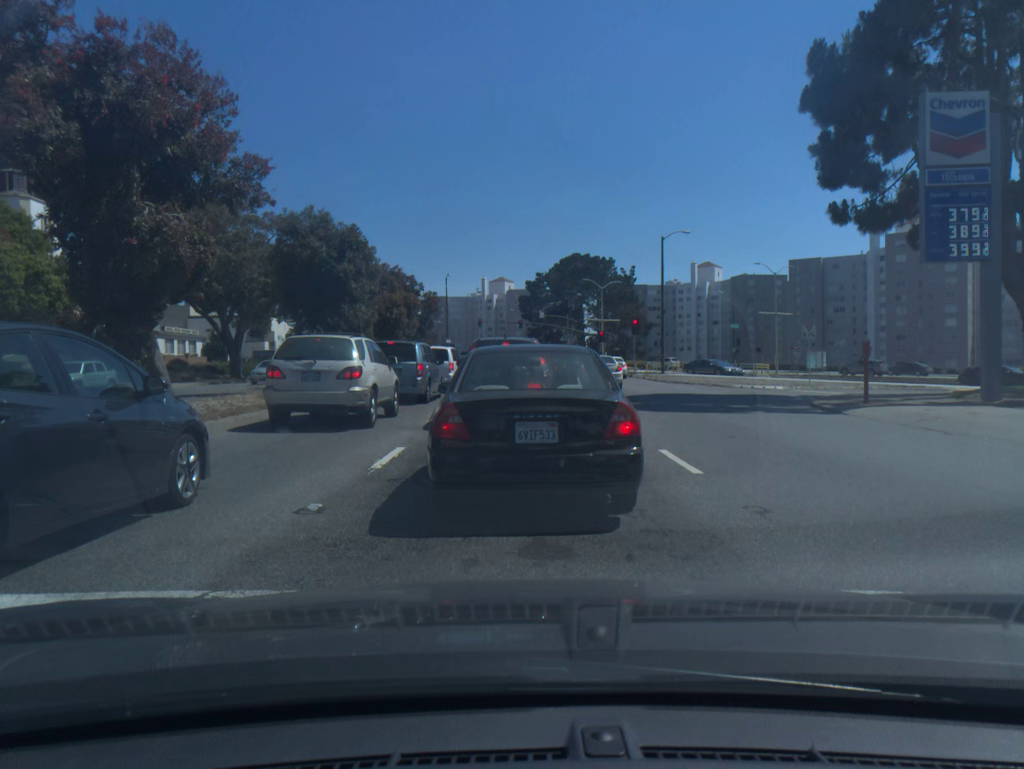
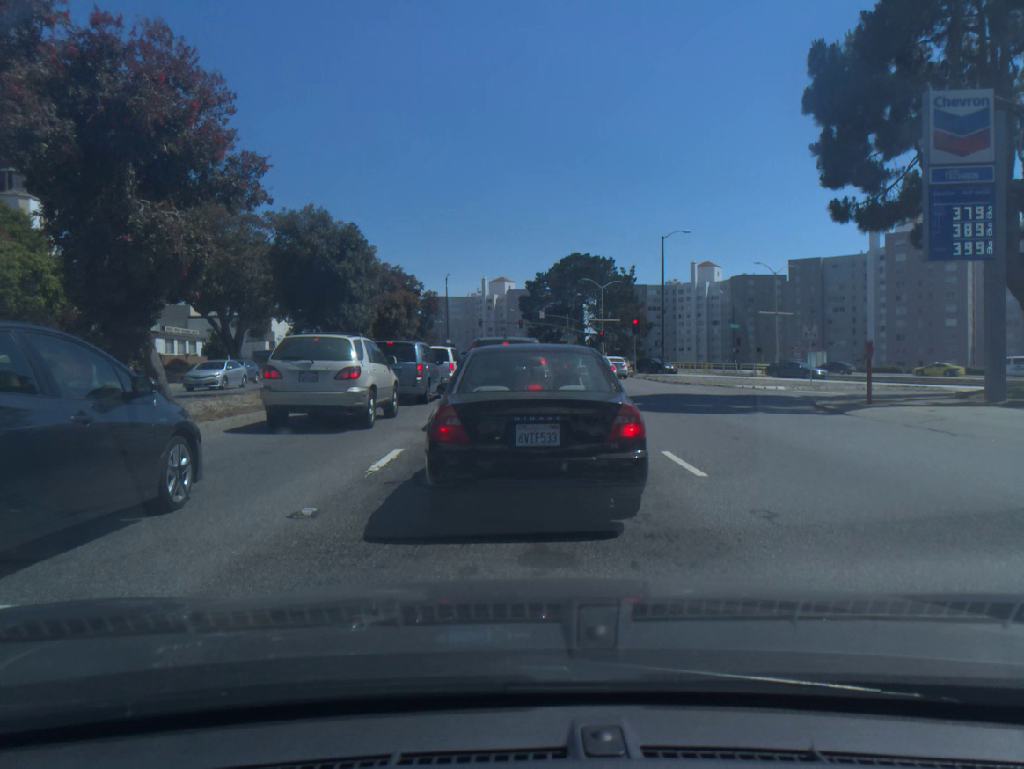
(0.0, +0.2) m; 0°
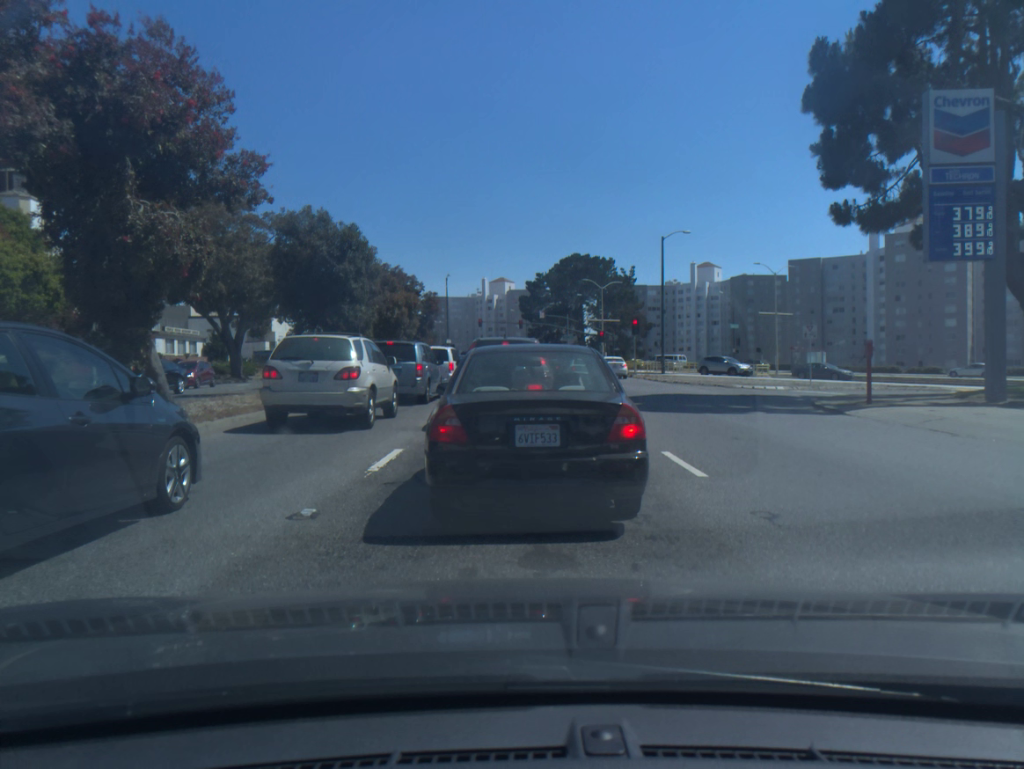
(0.0, +0.1) m; 0°
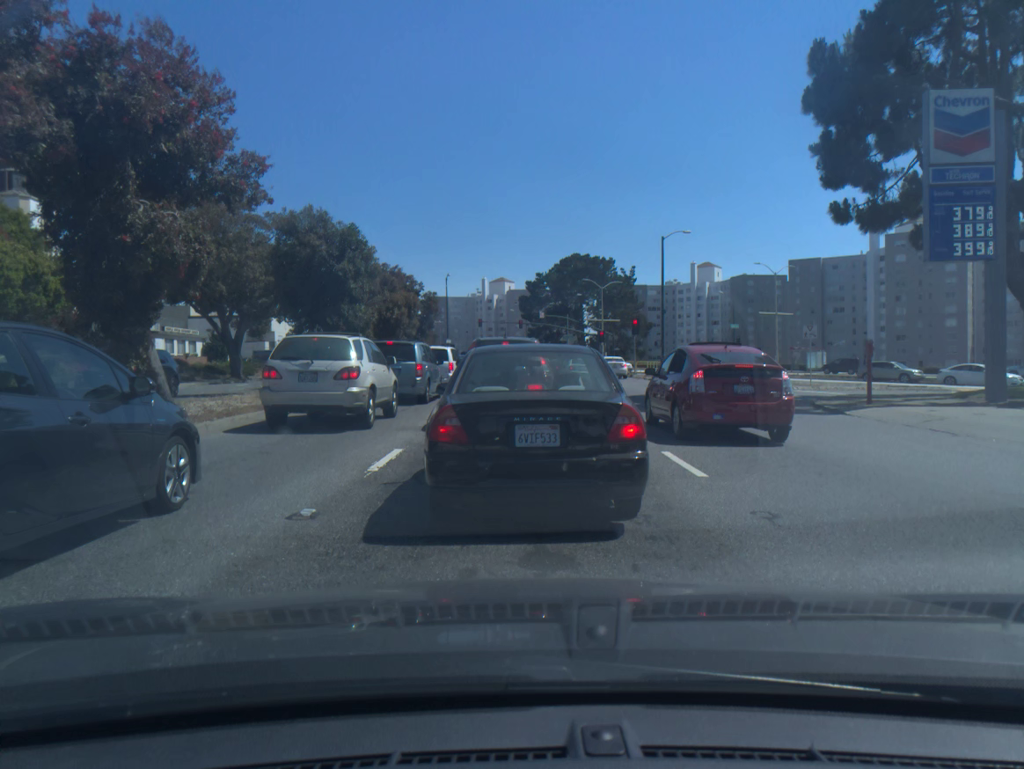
(0.0, 0.0) m; 0°
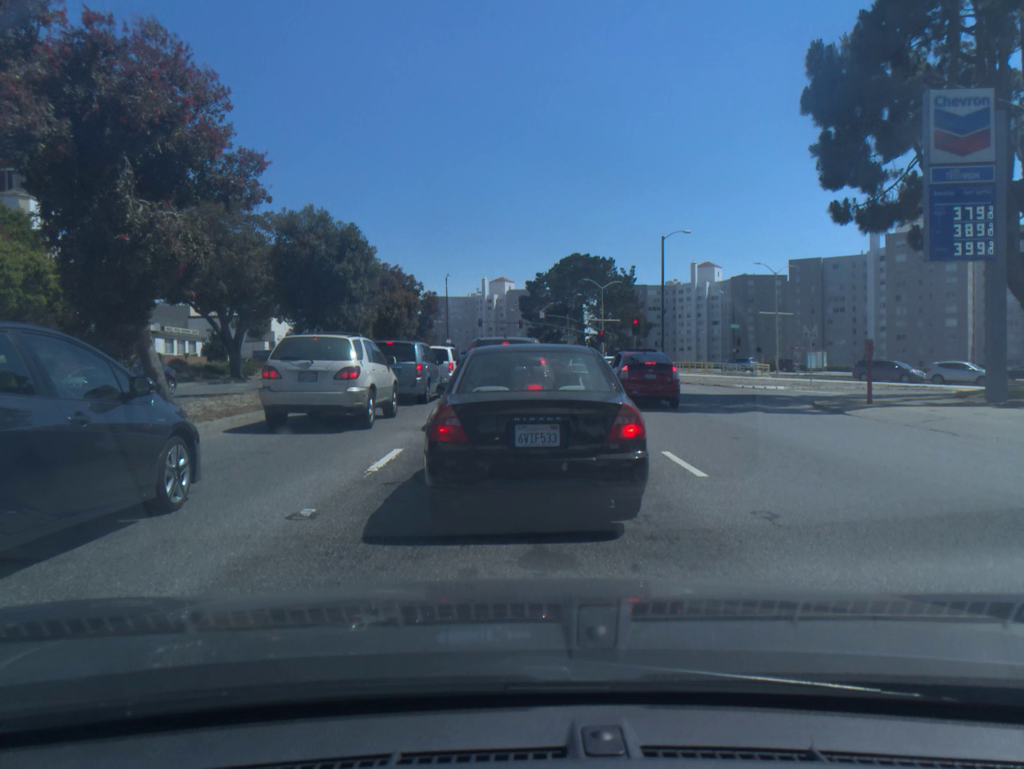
(0.0, 0.0) m; 0°
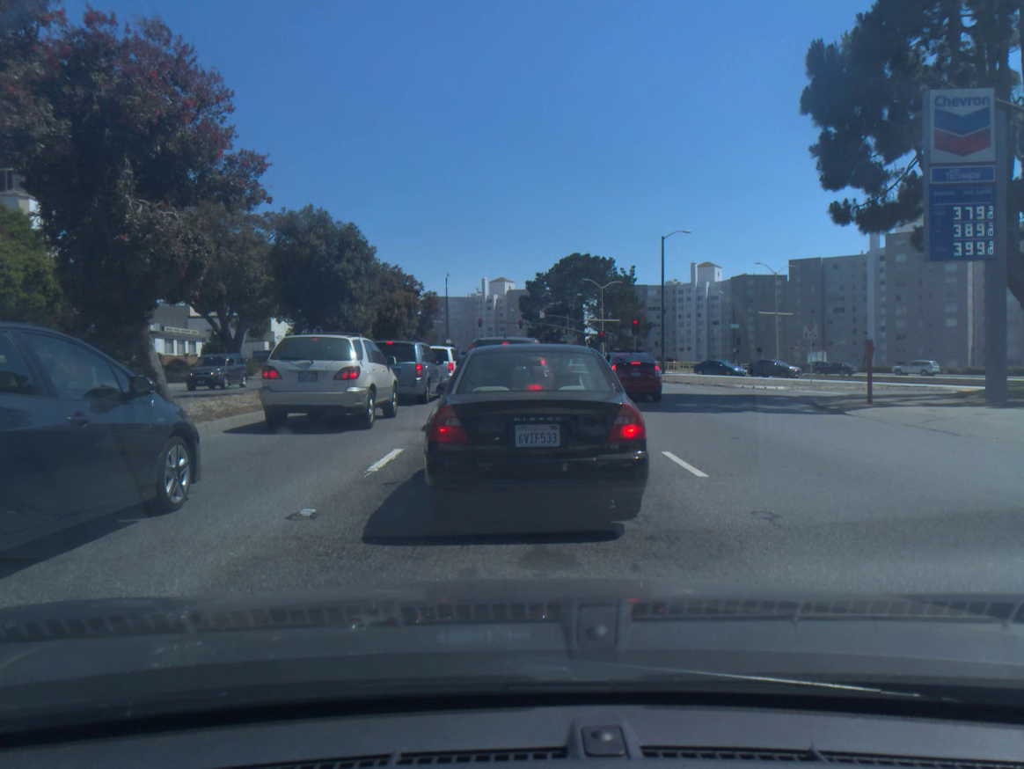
(0.0, 0.0) m; 0°
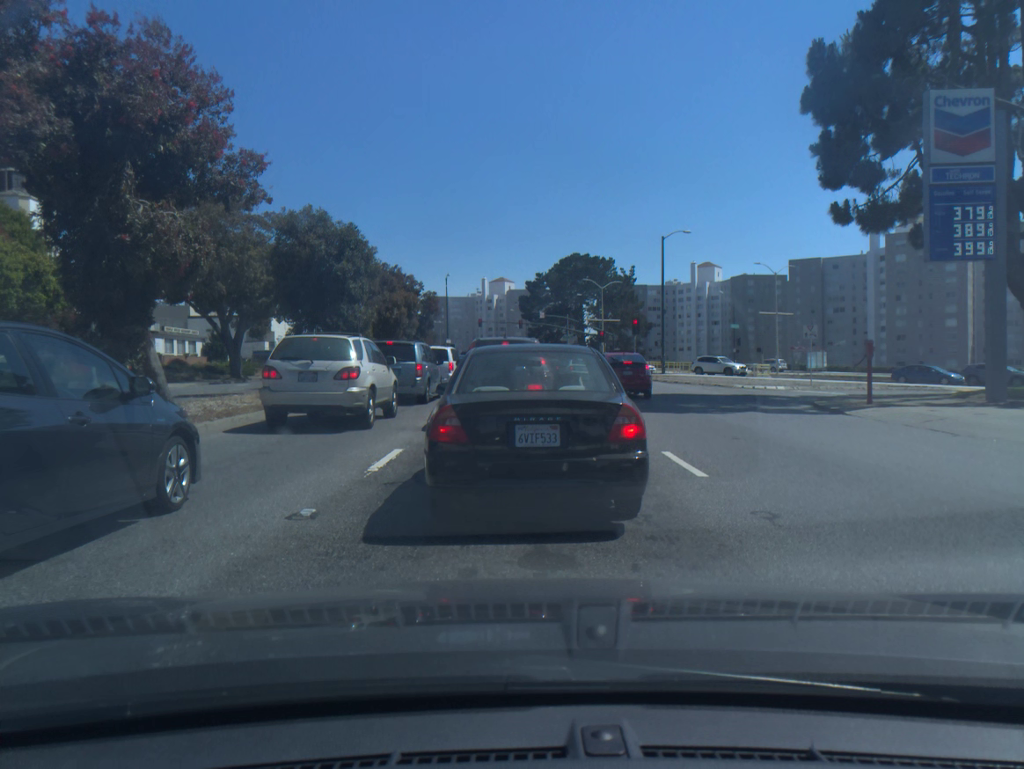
(0.0, 0.0) m; 0°
